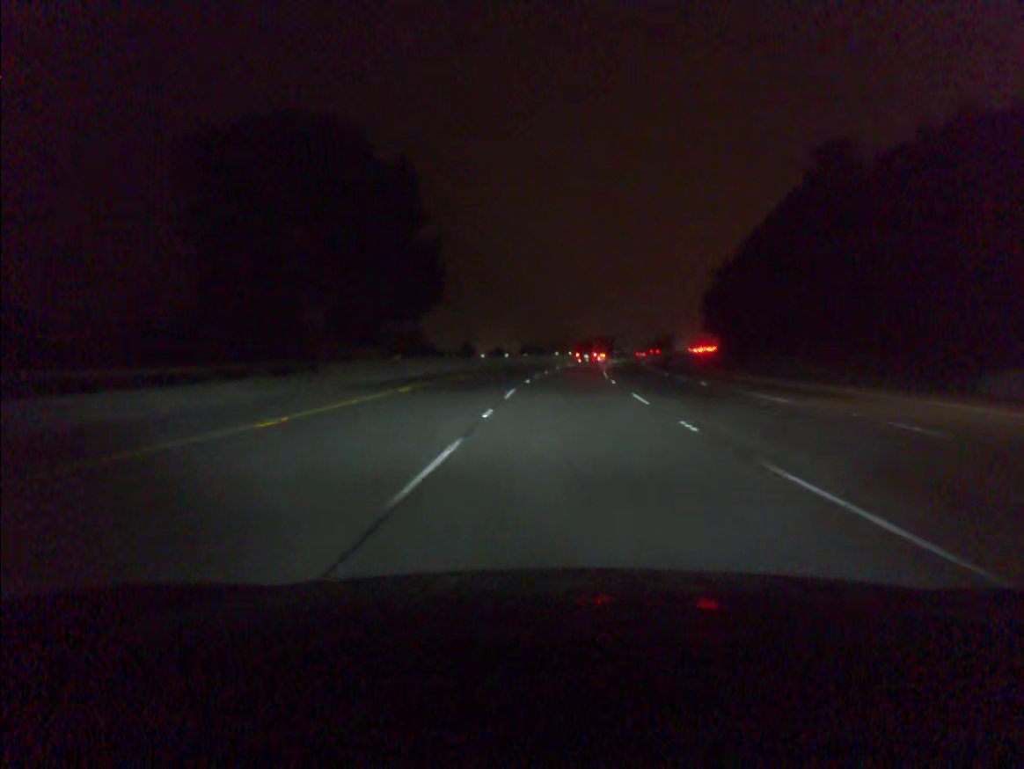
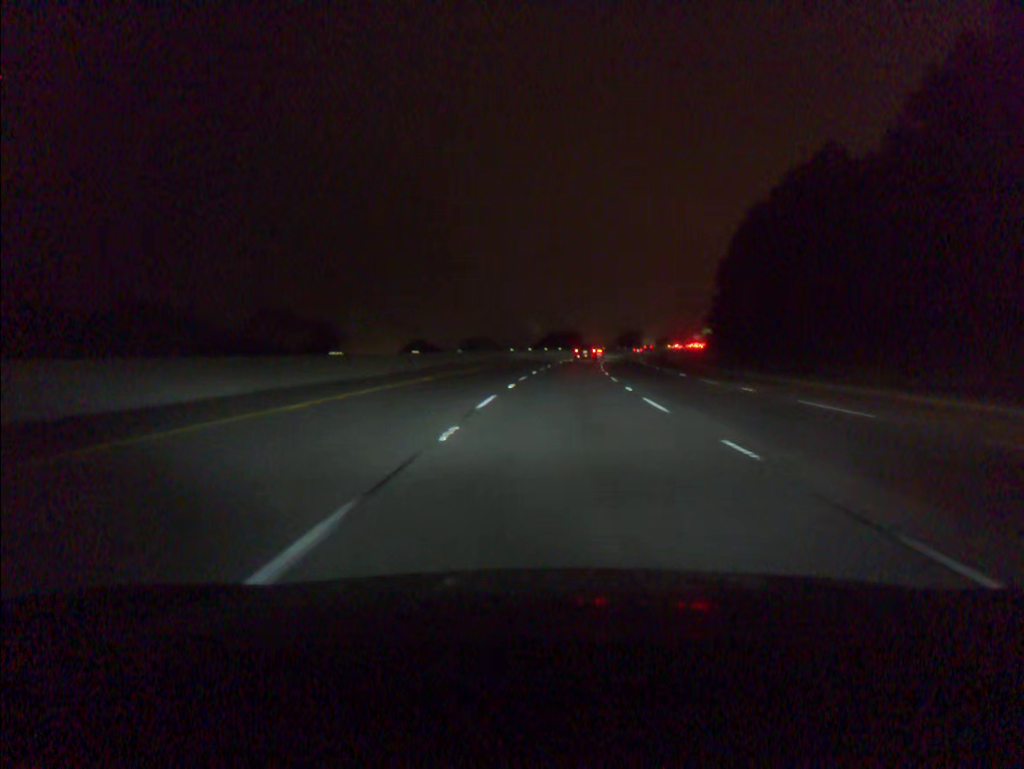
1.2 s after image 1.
(+1.0, +38.7) m; +3°
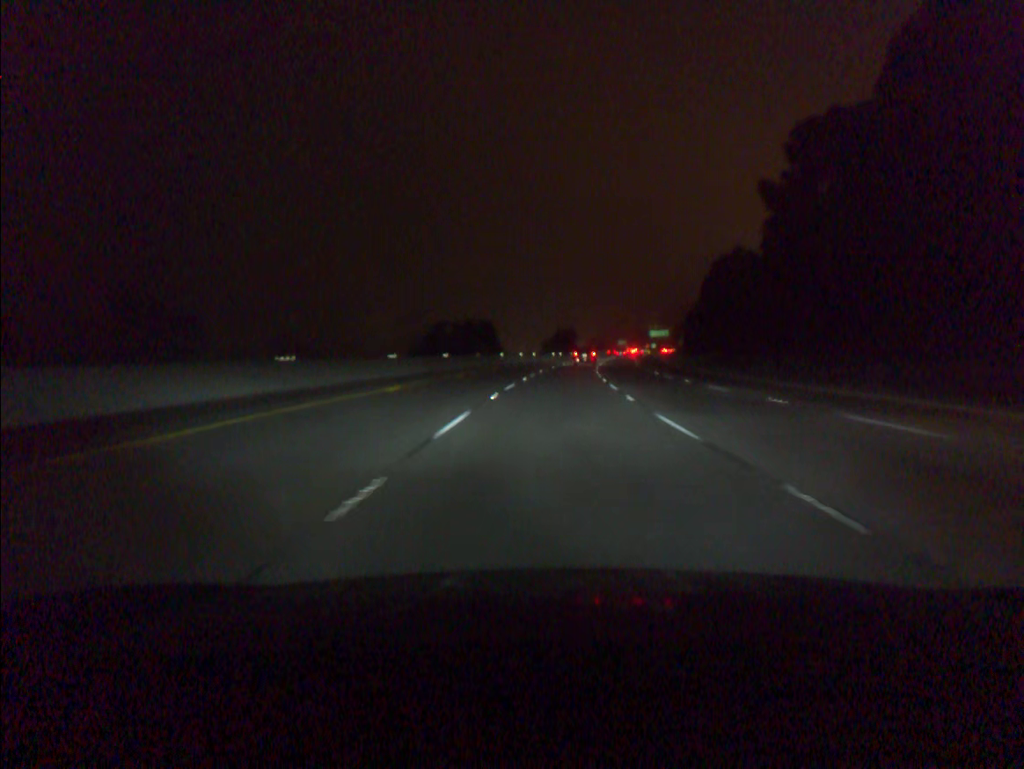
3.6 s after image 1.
(+4.2, +77.2) m; +6°
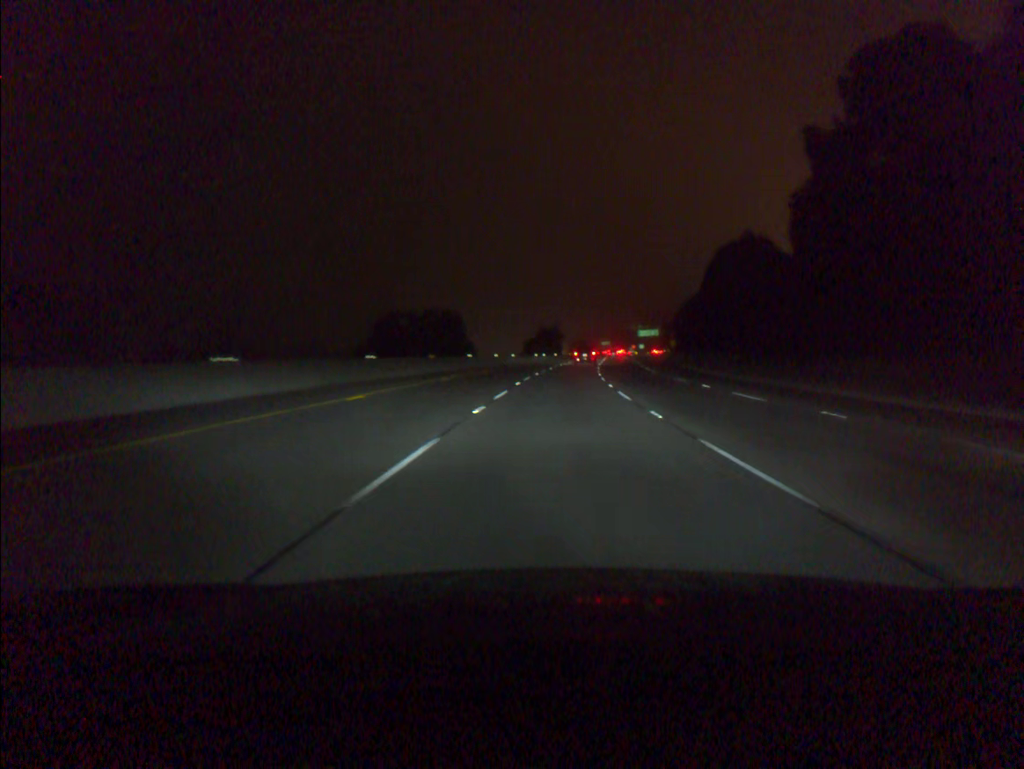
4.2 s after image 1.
(+0.2, +19.3) m; +1°
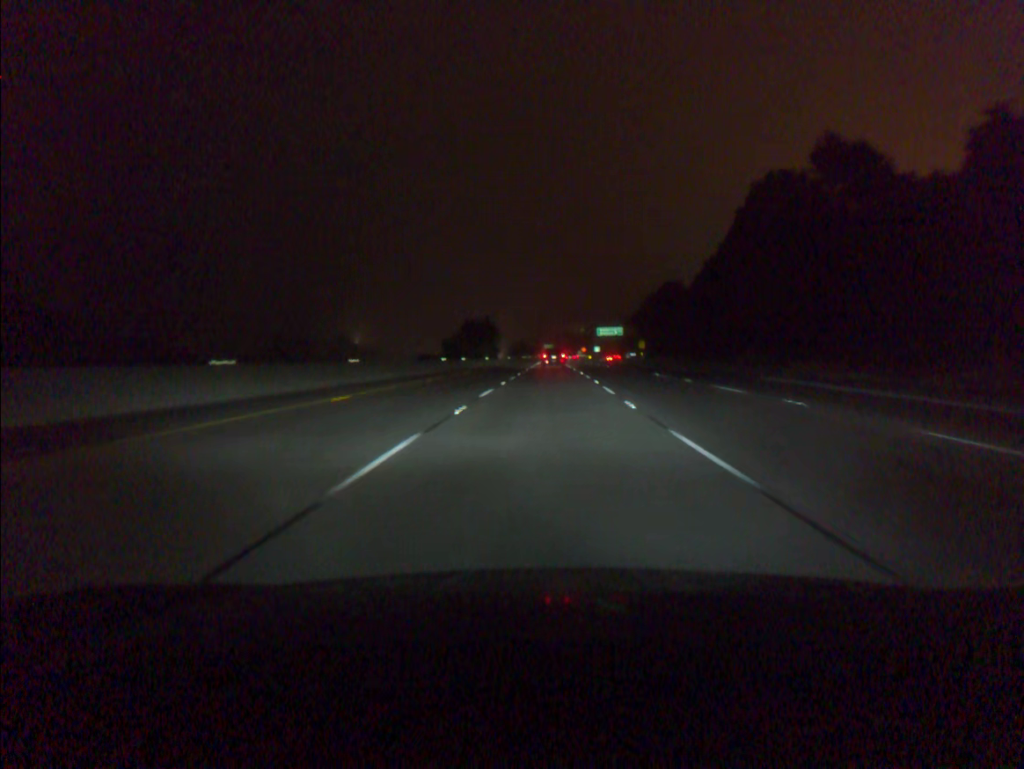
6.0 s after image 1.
(+2.4, +57.9) m; +4°
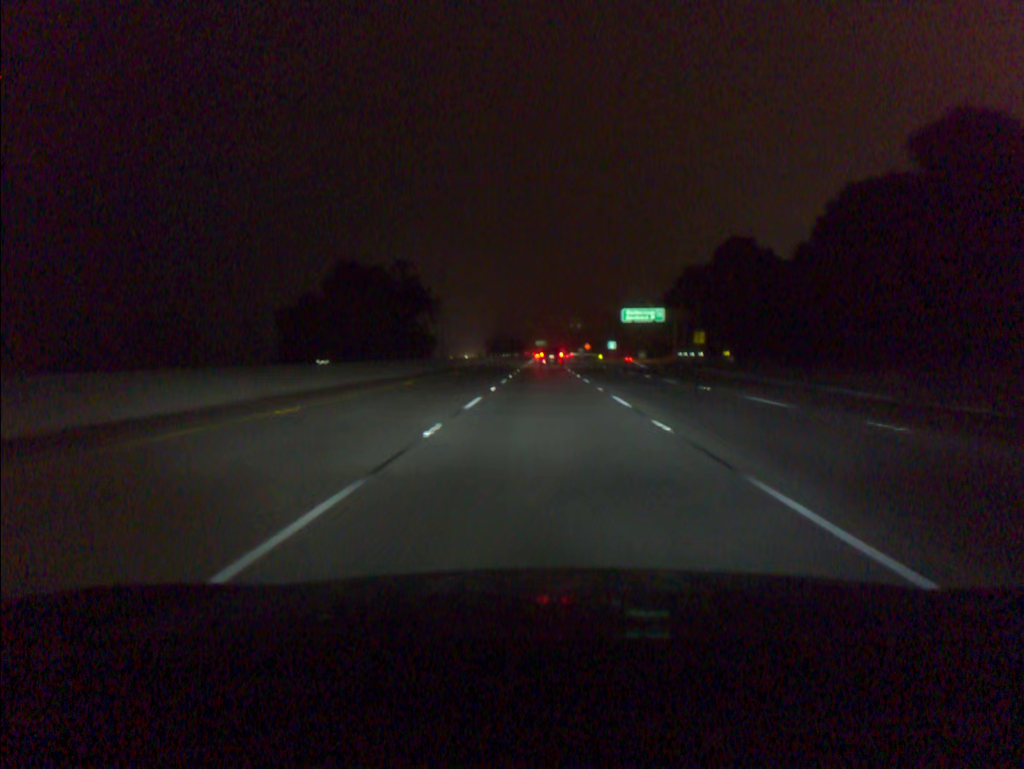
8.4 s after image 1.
(+1.0, +77.3) m; +1°
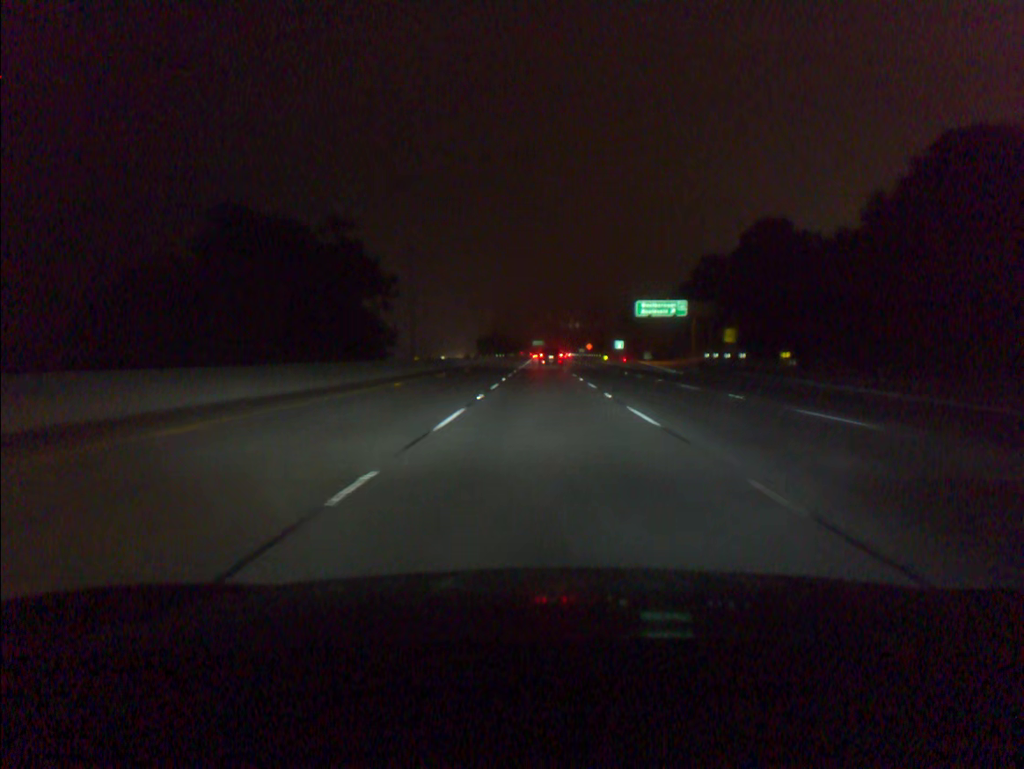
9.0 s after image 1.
(0.0, +19.3) m; 0°
